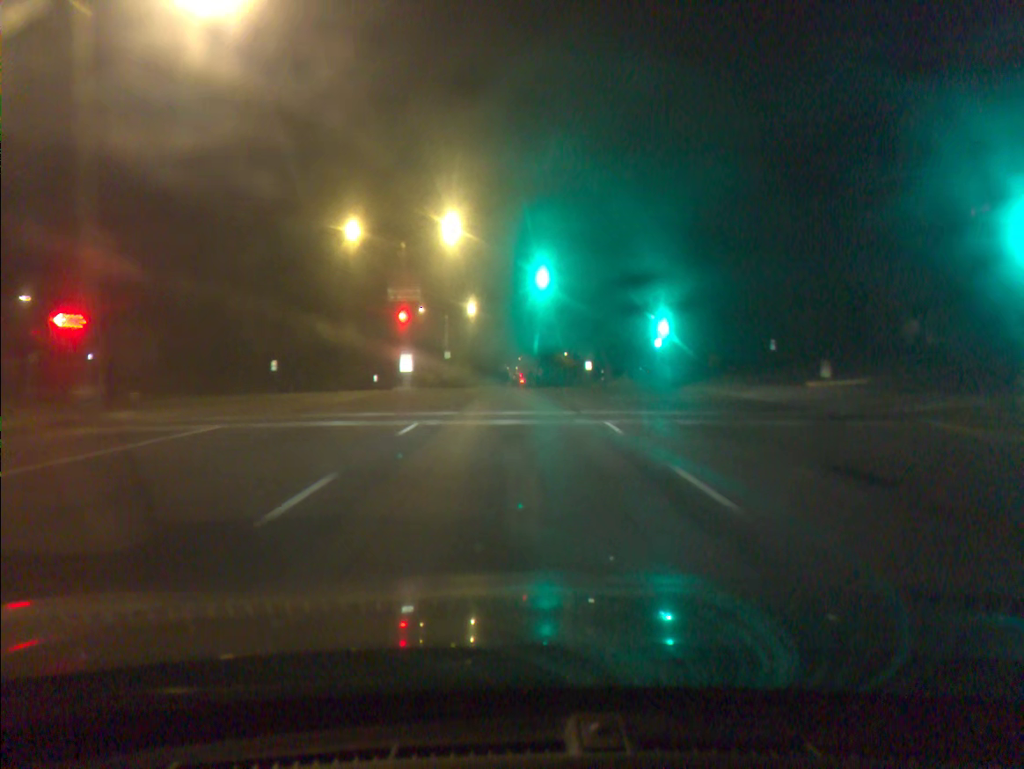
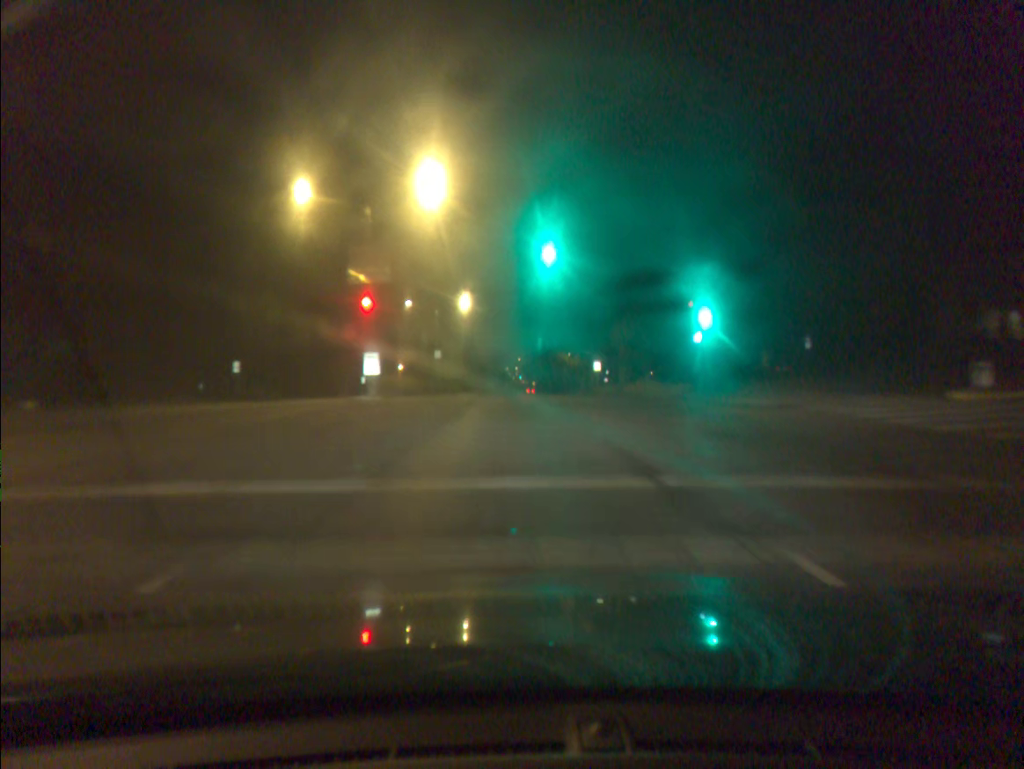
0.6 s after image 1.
(0.0, +10.3) m; 0°
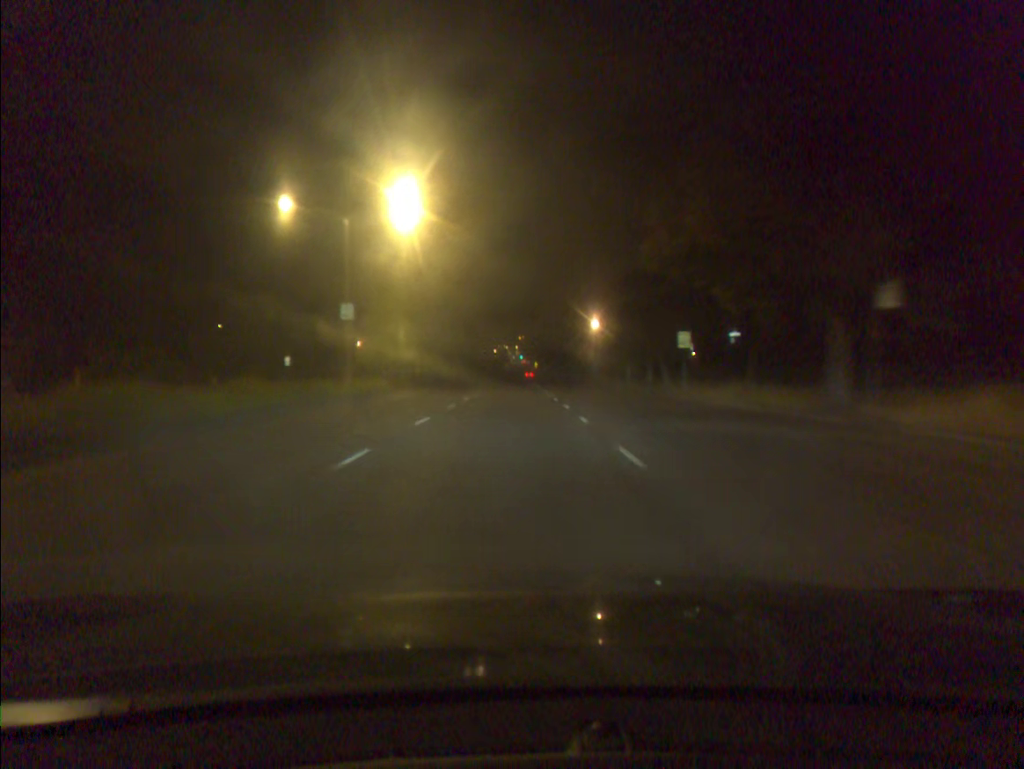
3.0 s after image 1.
(0.0, +41.0) m; 0°
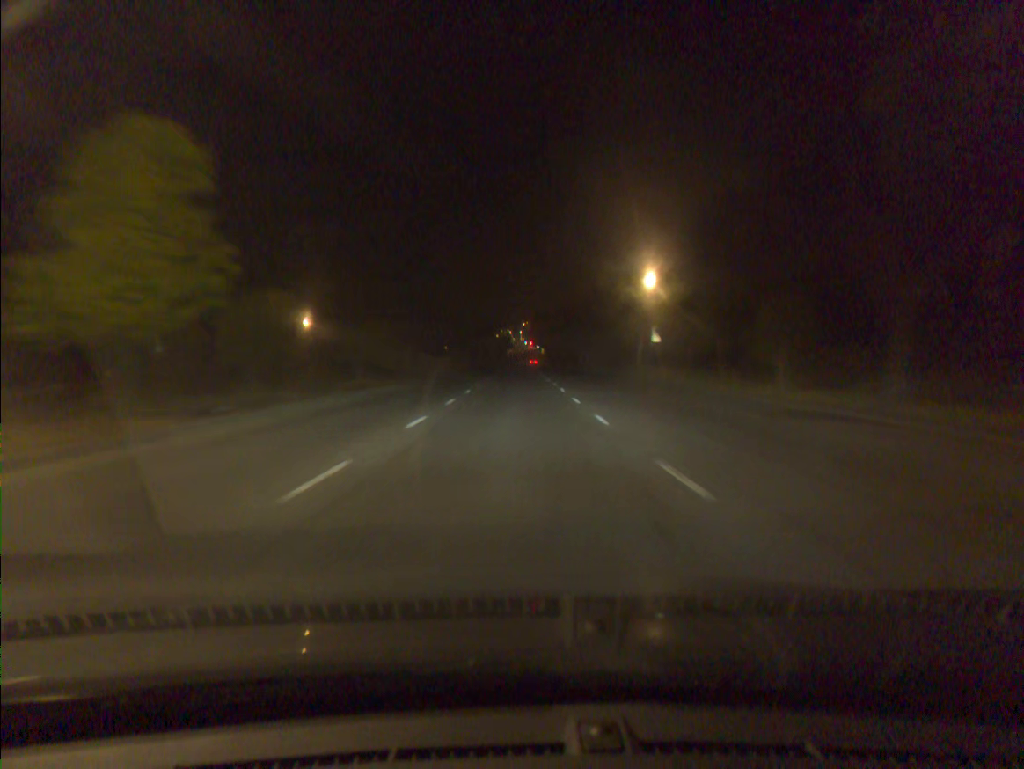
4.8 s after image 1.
(-0.1, +31.1) m; 0°
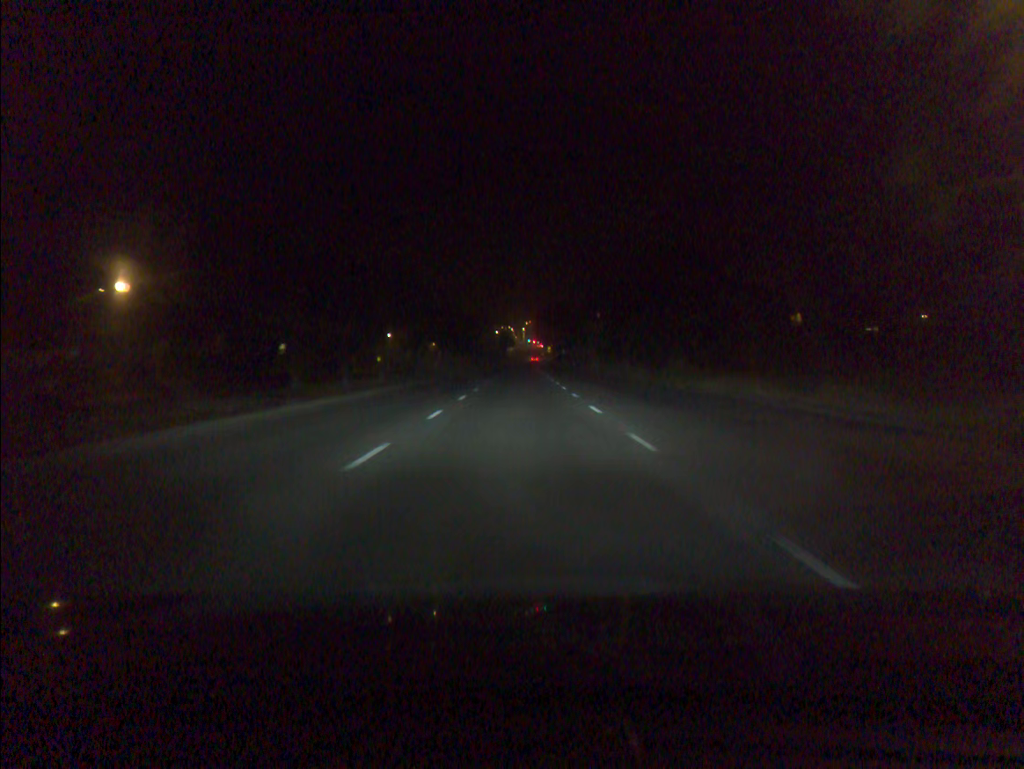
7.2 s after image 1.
(0.0, +41.5) m; 0°
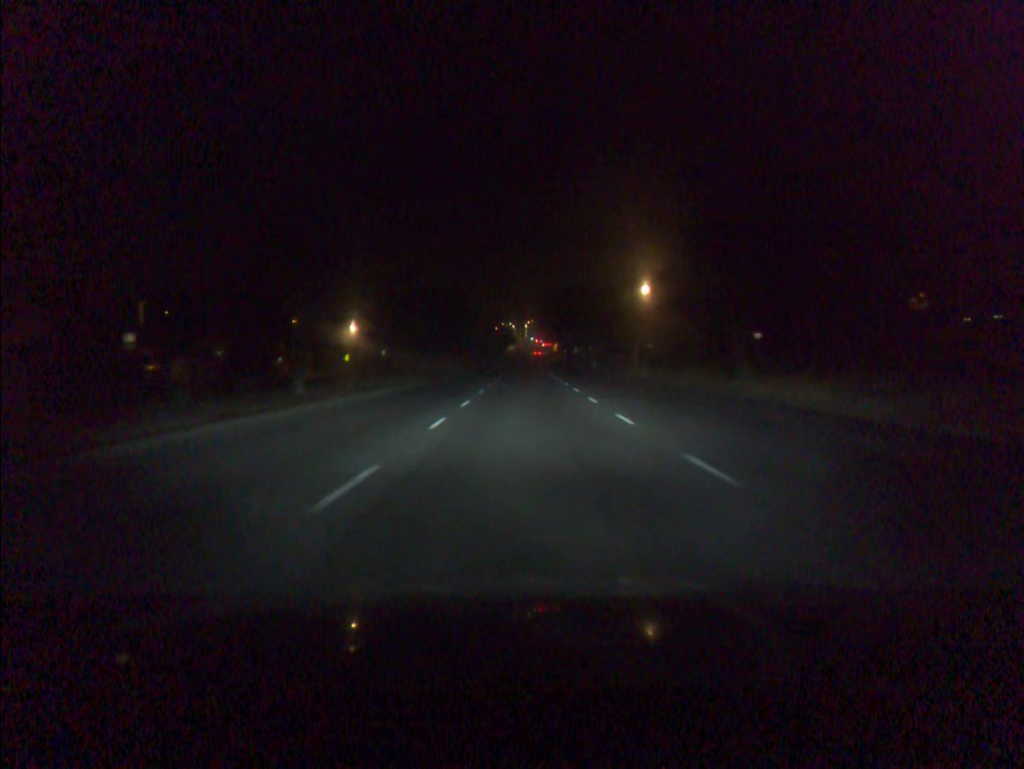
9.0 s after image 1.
(-0.1, +31.5) m; 0°
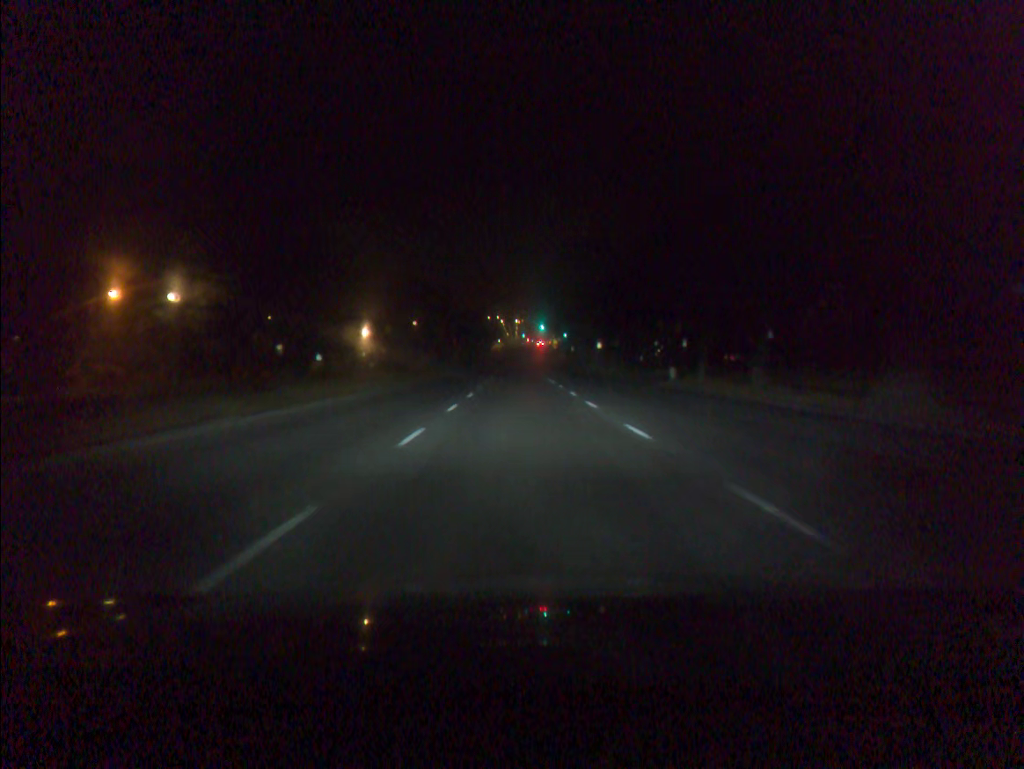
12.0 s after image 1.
(+0.3, +53.1) m; +1°
